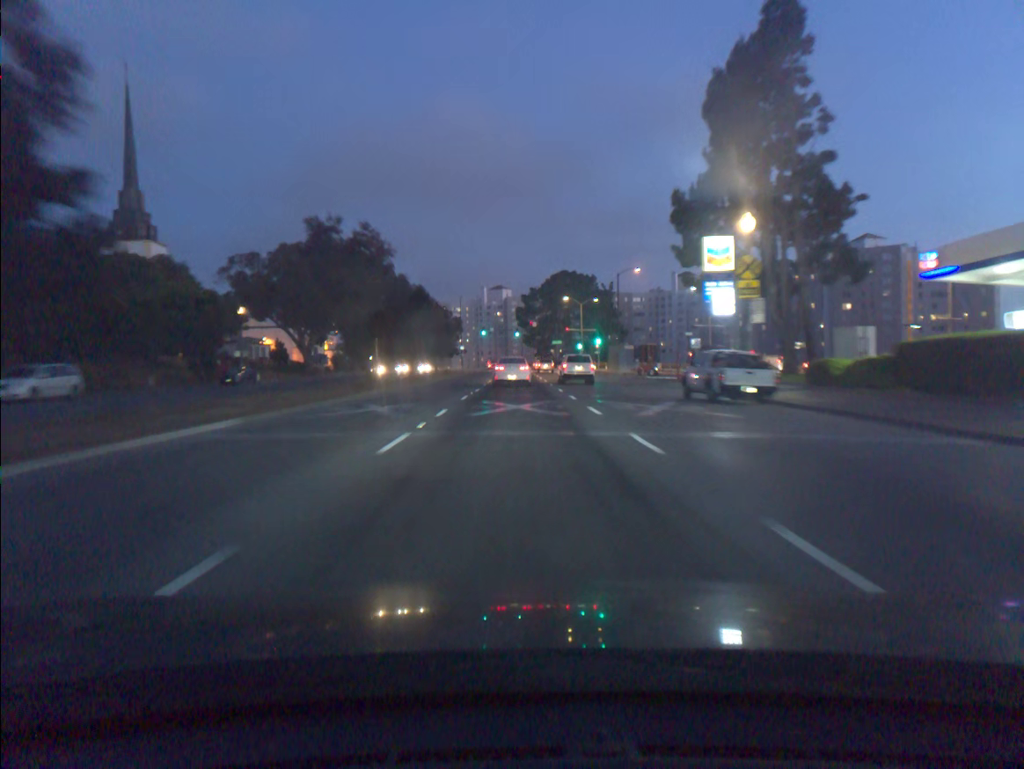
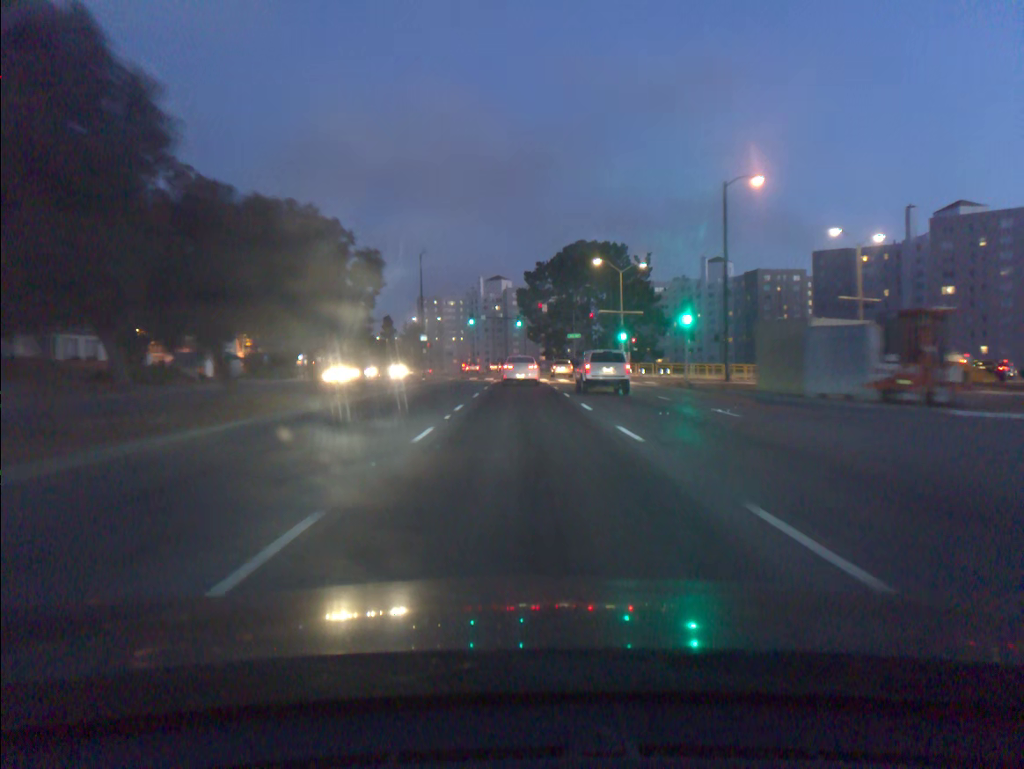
(-0.1, +43.6) m; 0°
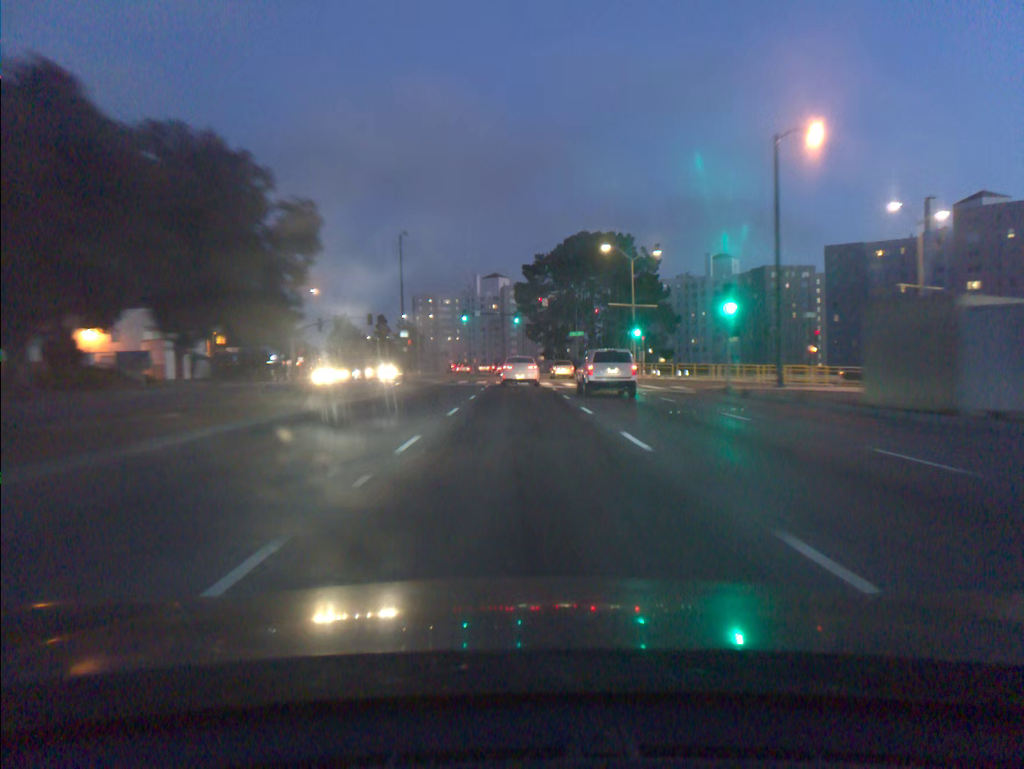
(0.0, +8.9) m; 0°
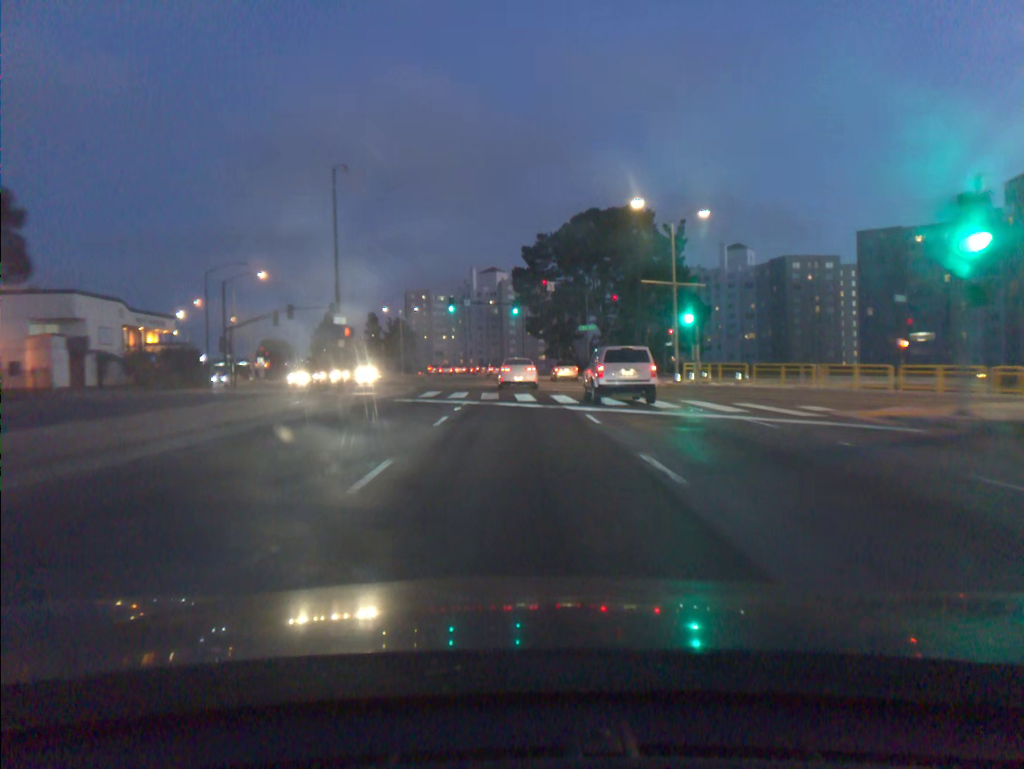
(0.0, +17.8) m; 0°
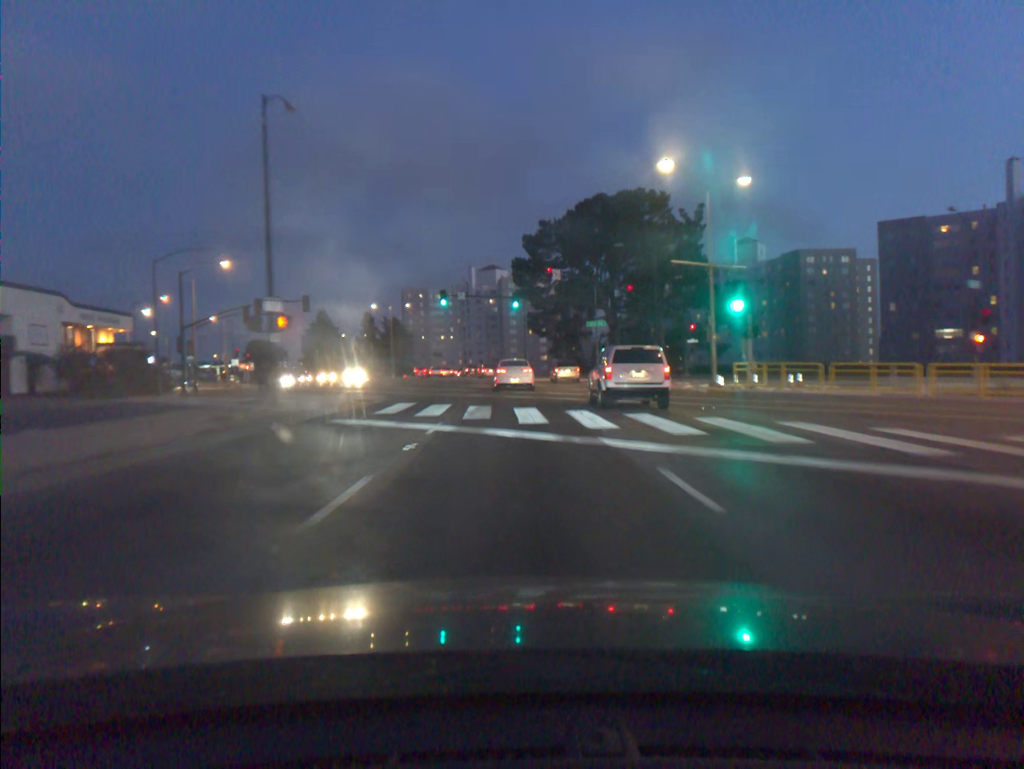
(0.0, +8.9) m; 0°
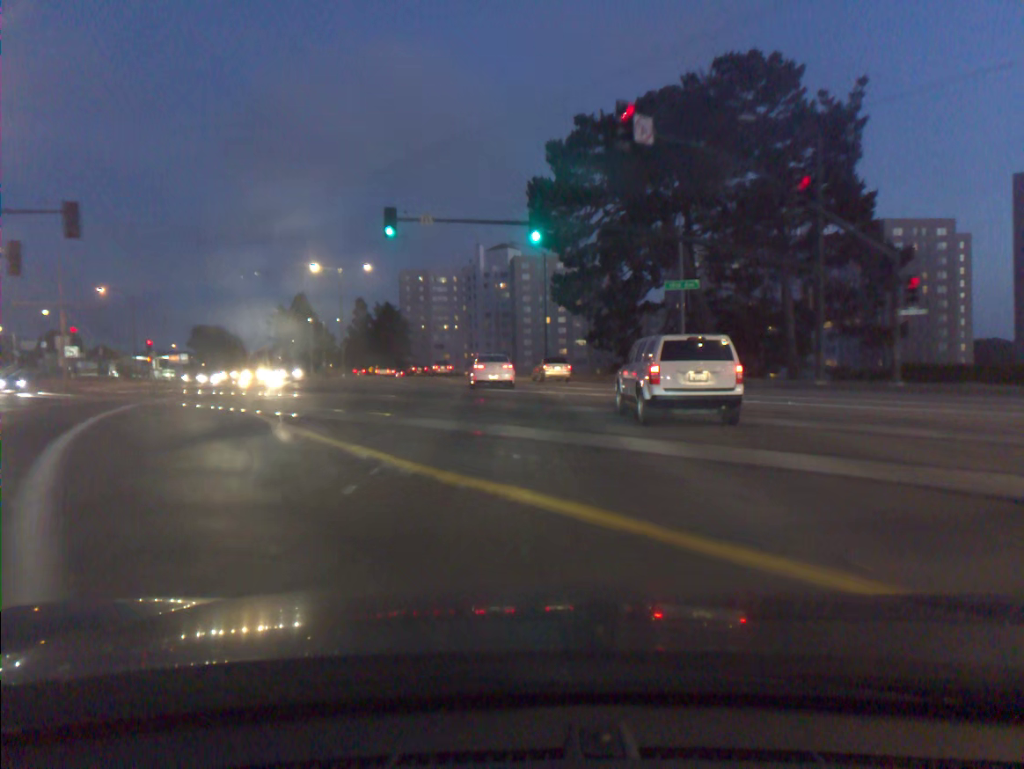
(-0.3, +35.0) m; -1°
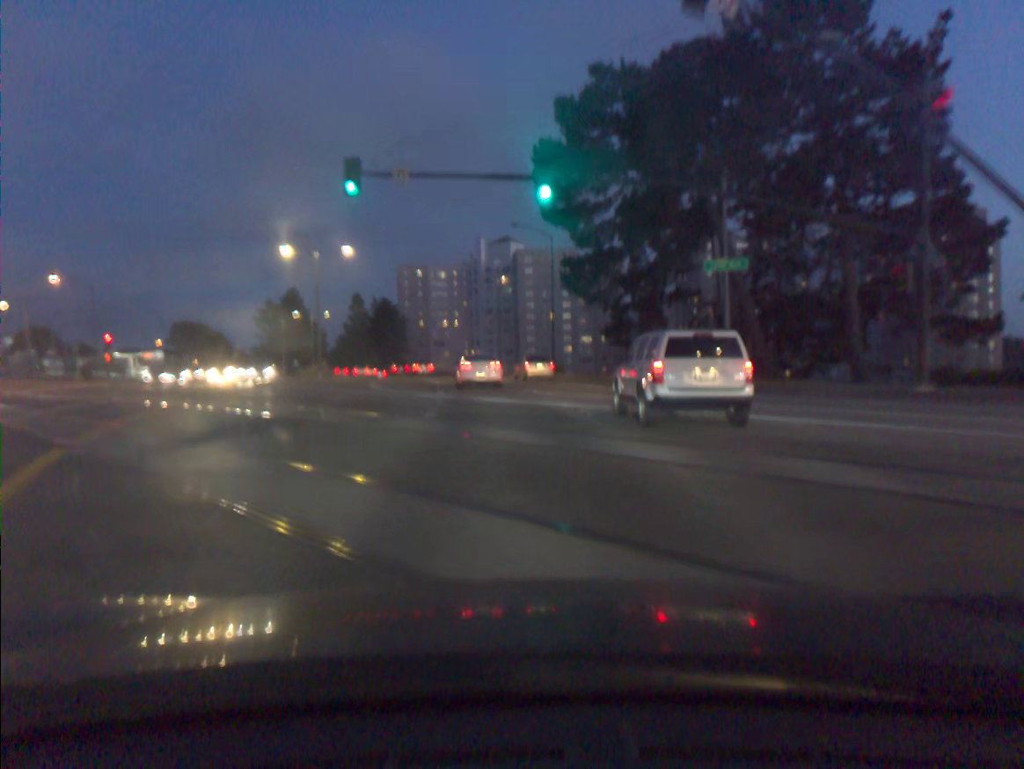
(0.0, +8.5) m; 0°
